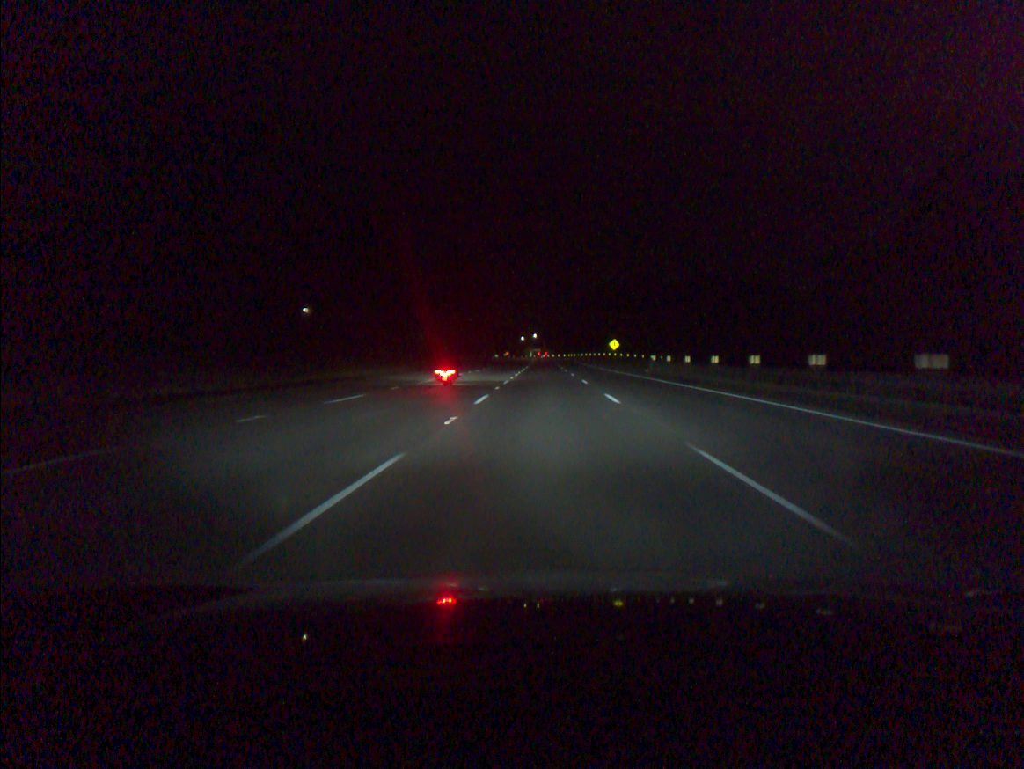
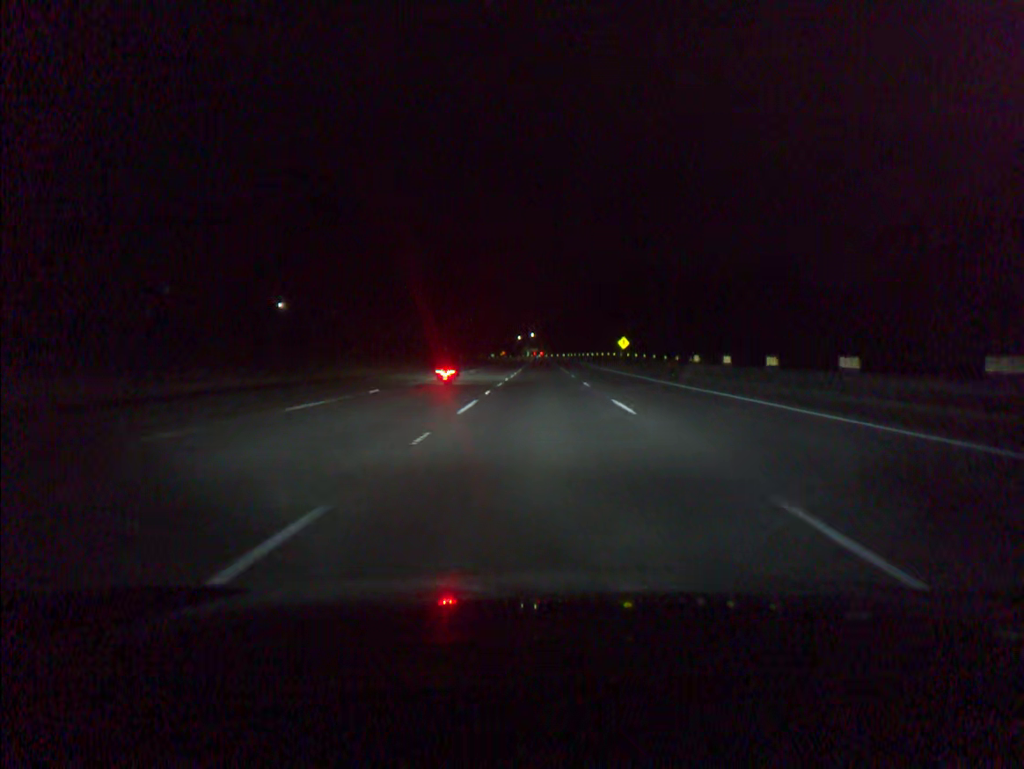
(0.0, +18.2) m; 0°
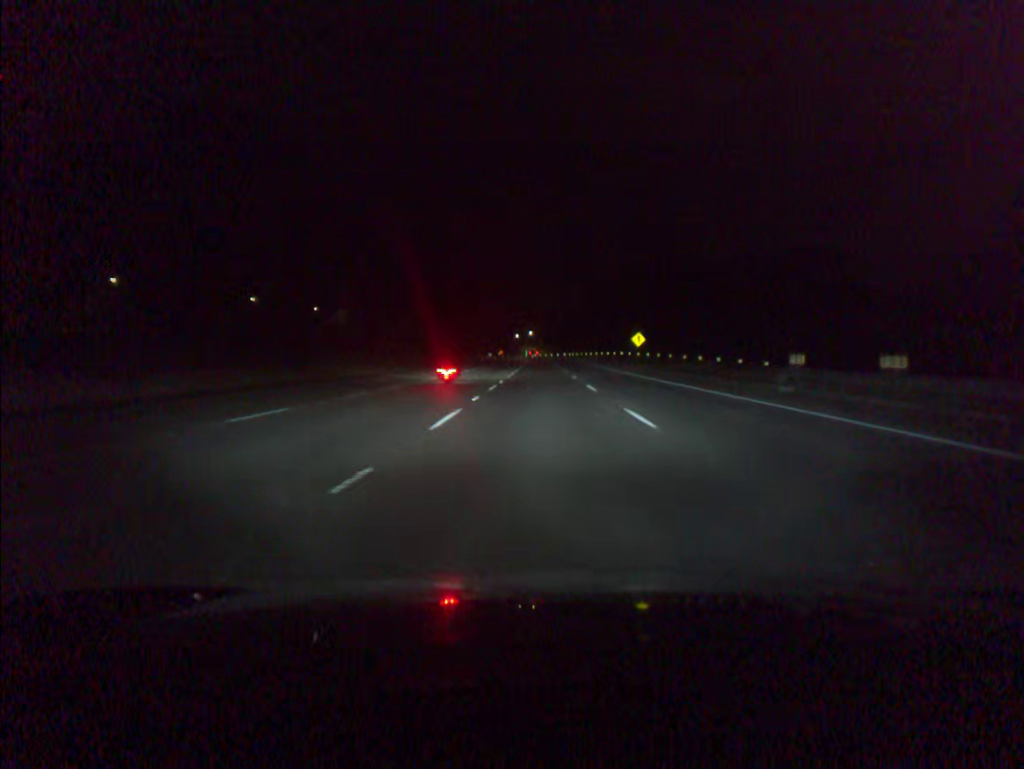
(0.0, +18.2) m; 0°
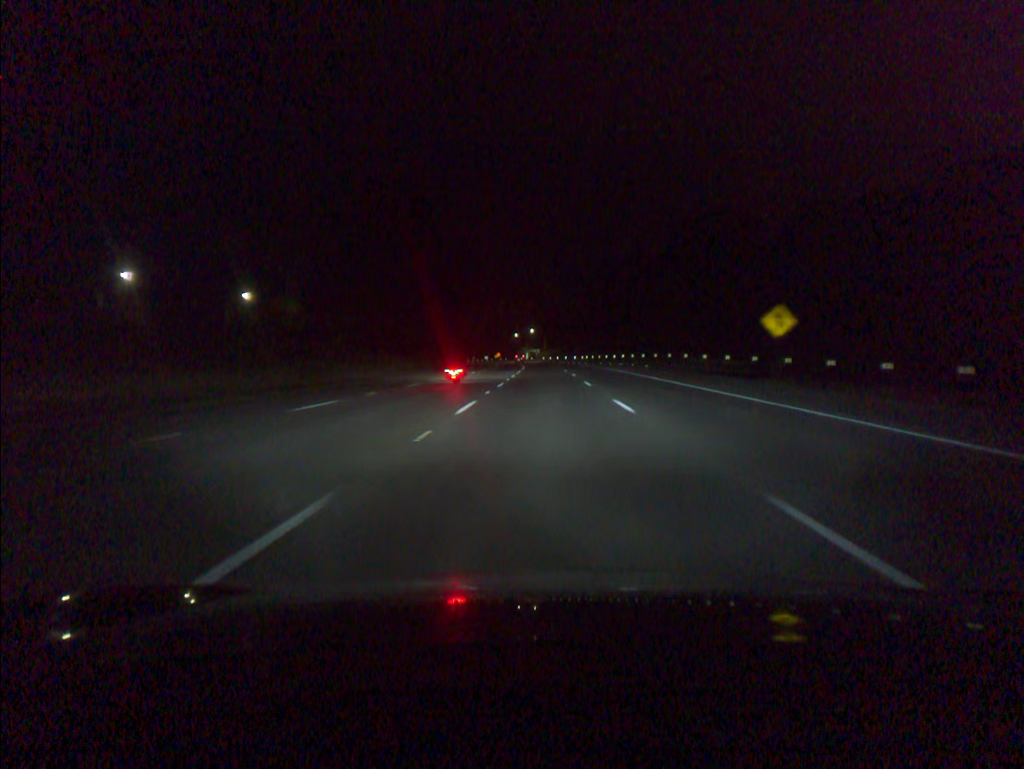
(-0.1, +54.7) m; 0°
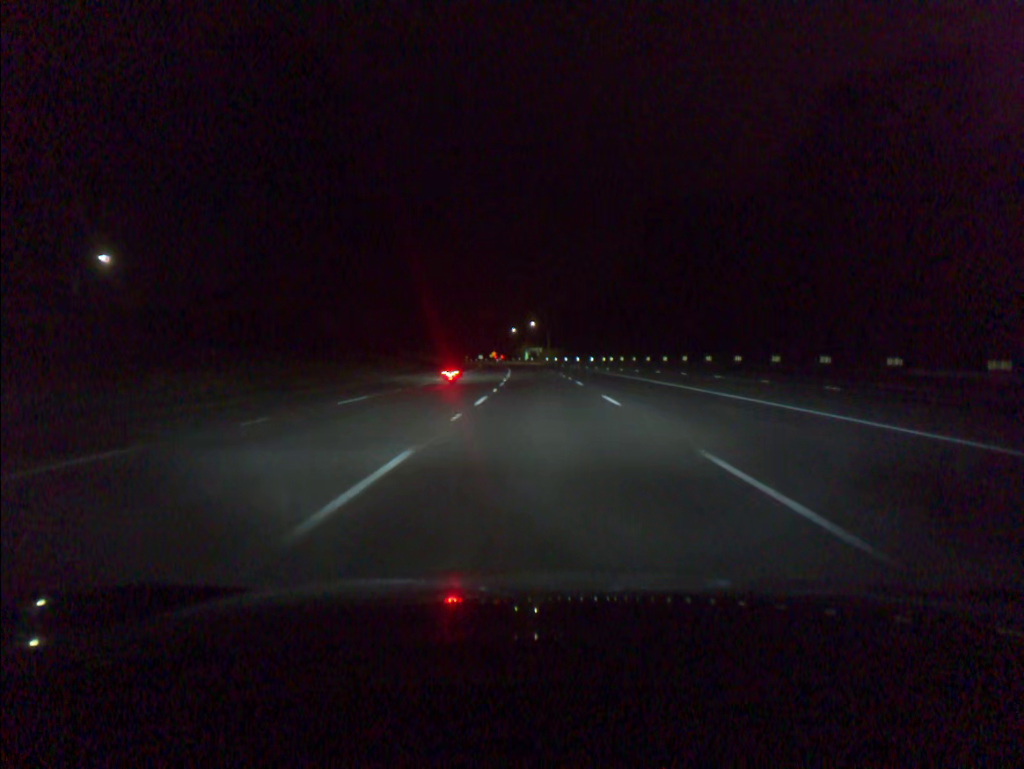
(-0.1, +54.8) m; 0°
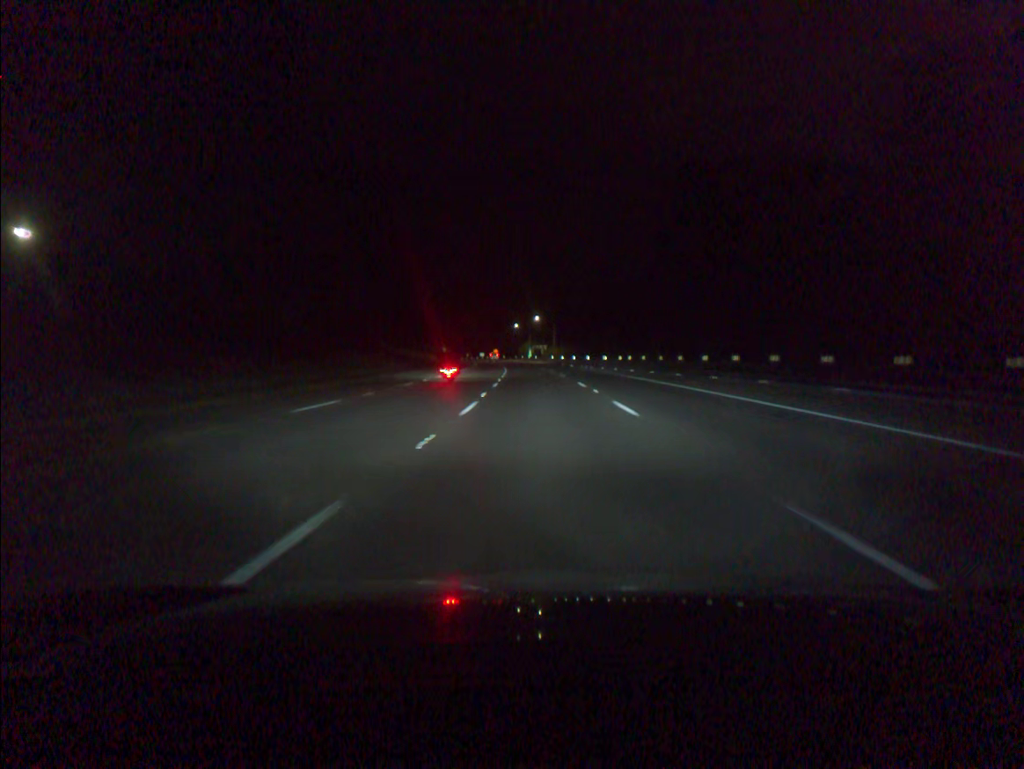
(0.0, +18.3) m; 0°
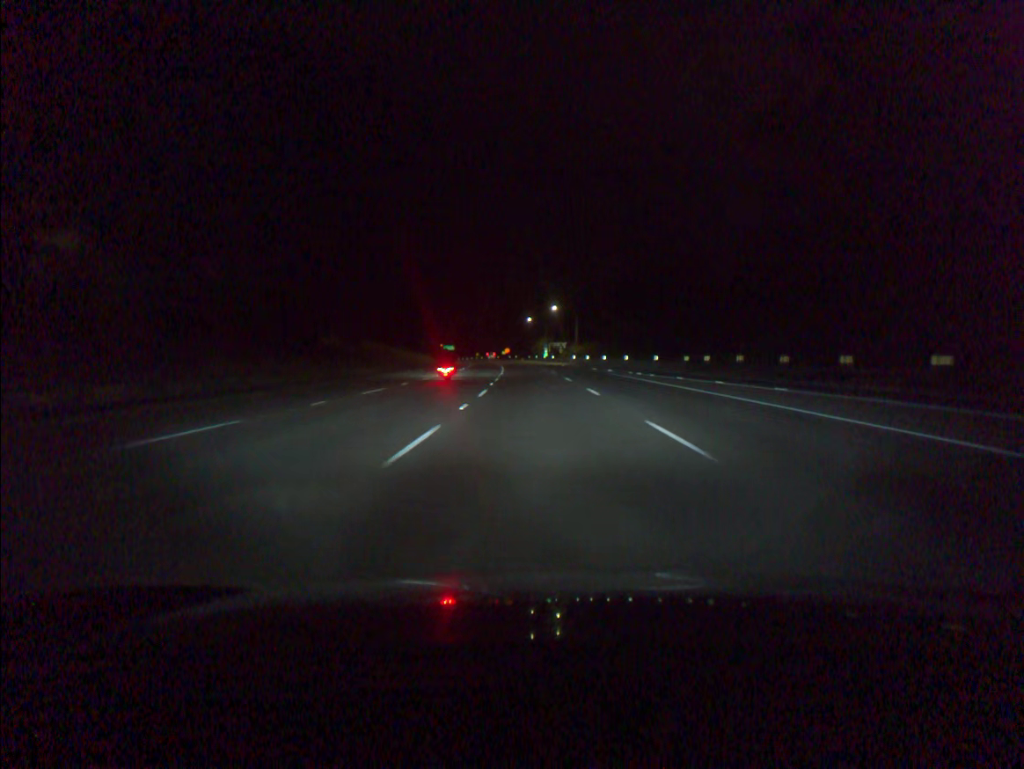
(-0.3, +36.7) m; -1°
